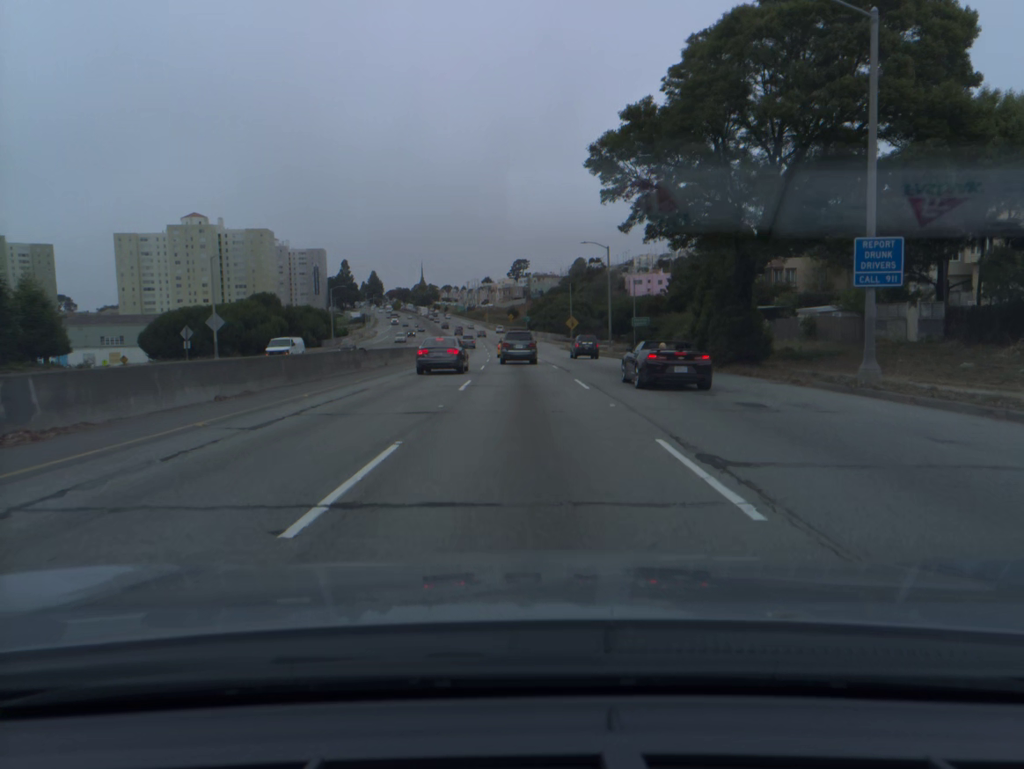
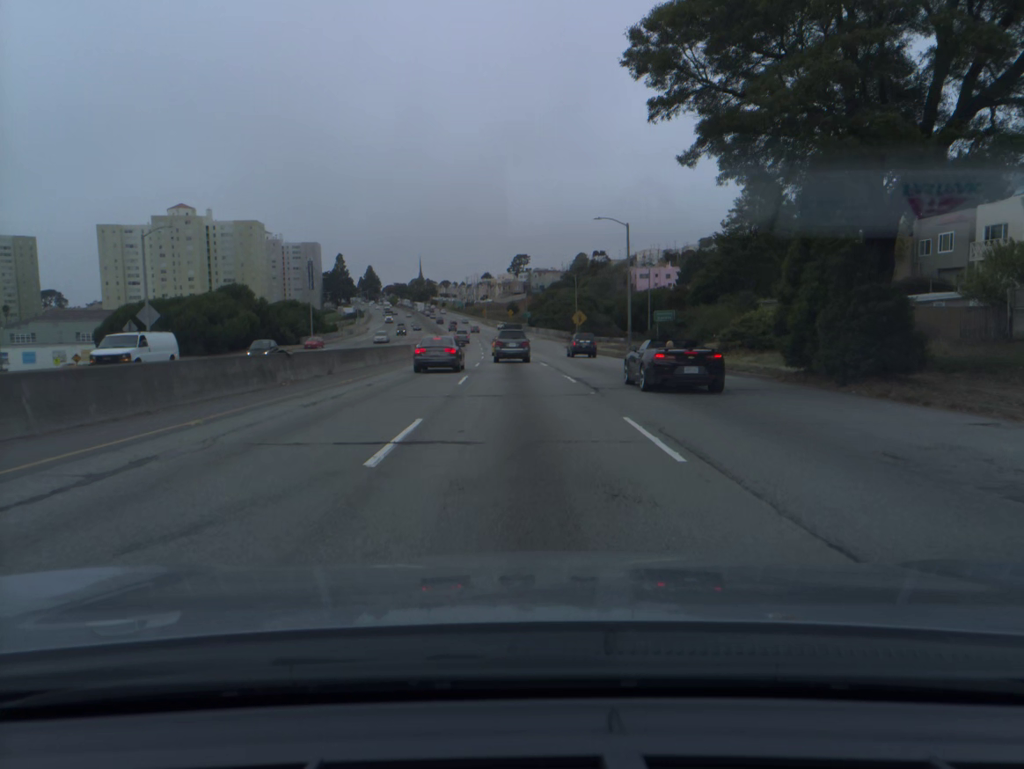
(0.0, +12.0) m; 0°
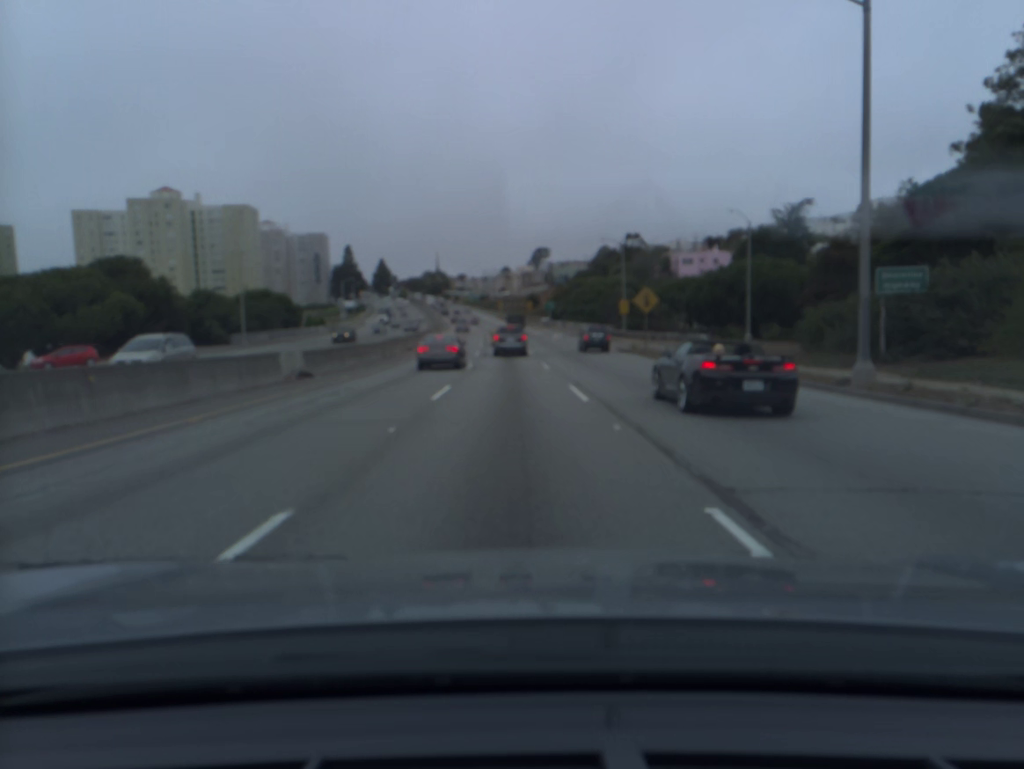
(-0.3, +36.0) m; -2°
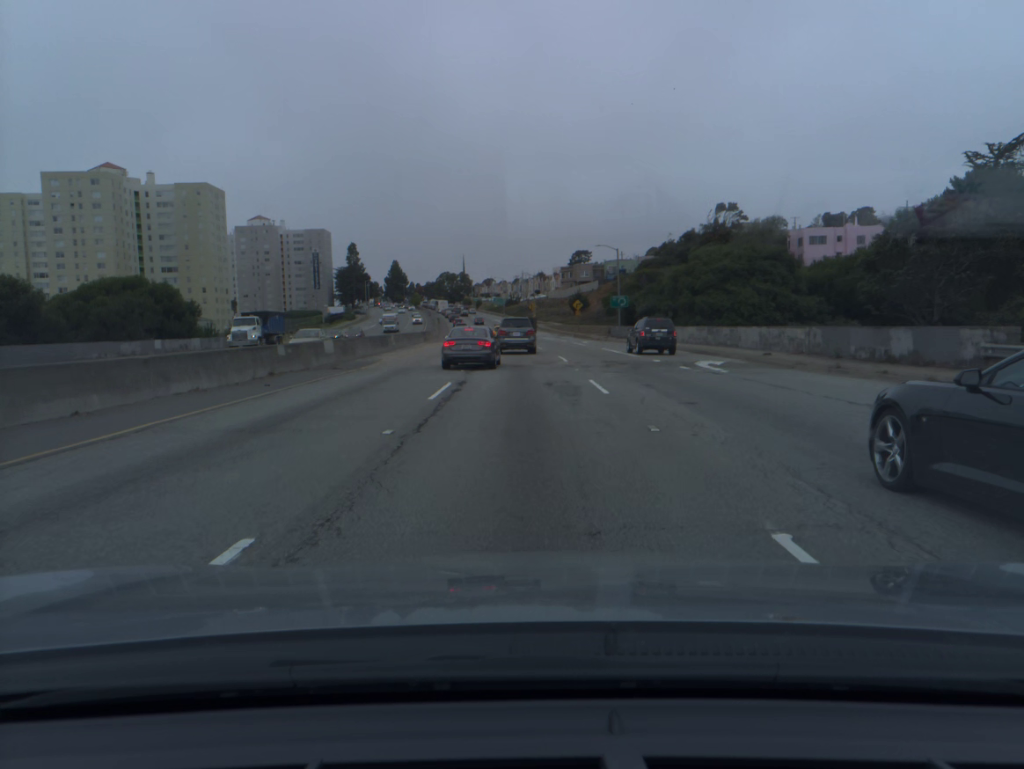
(-1.4, +59.9) m; -2°
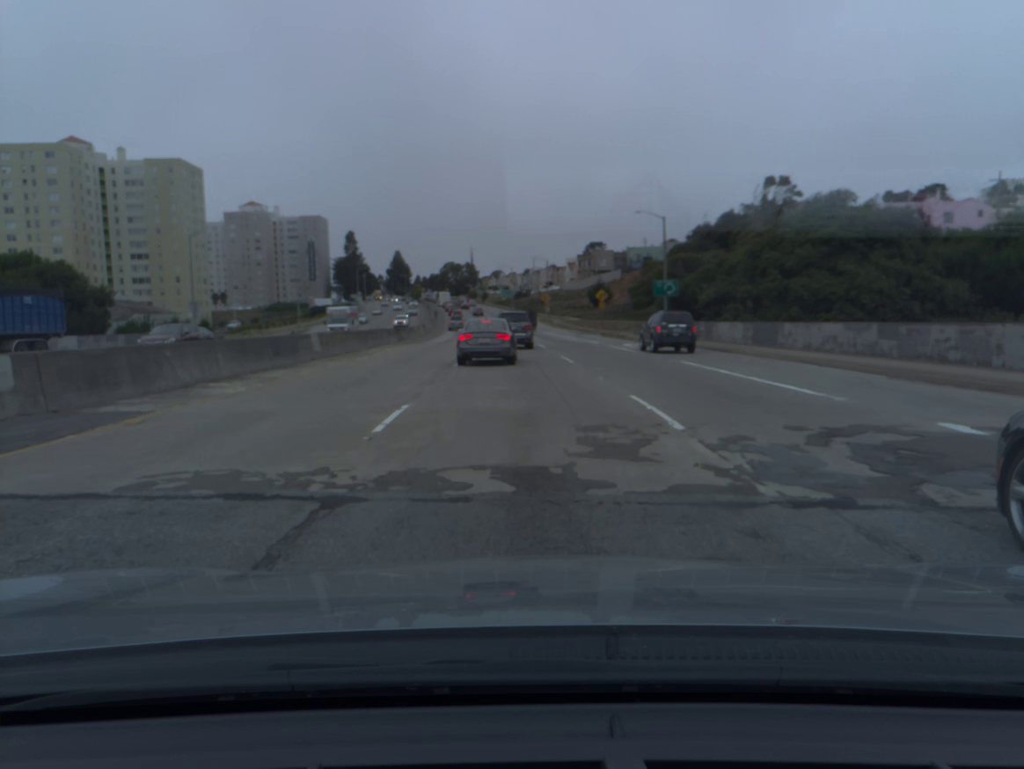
(-0.2, +21.2) m; -1°
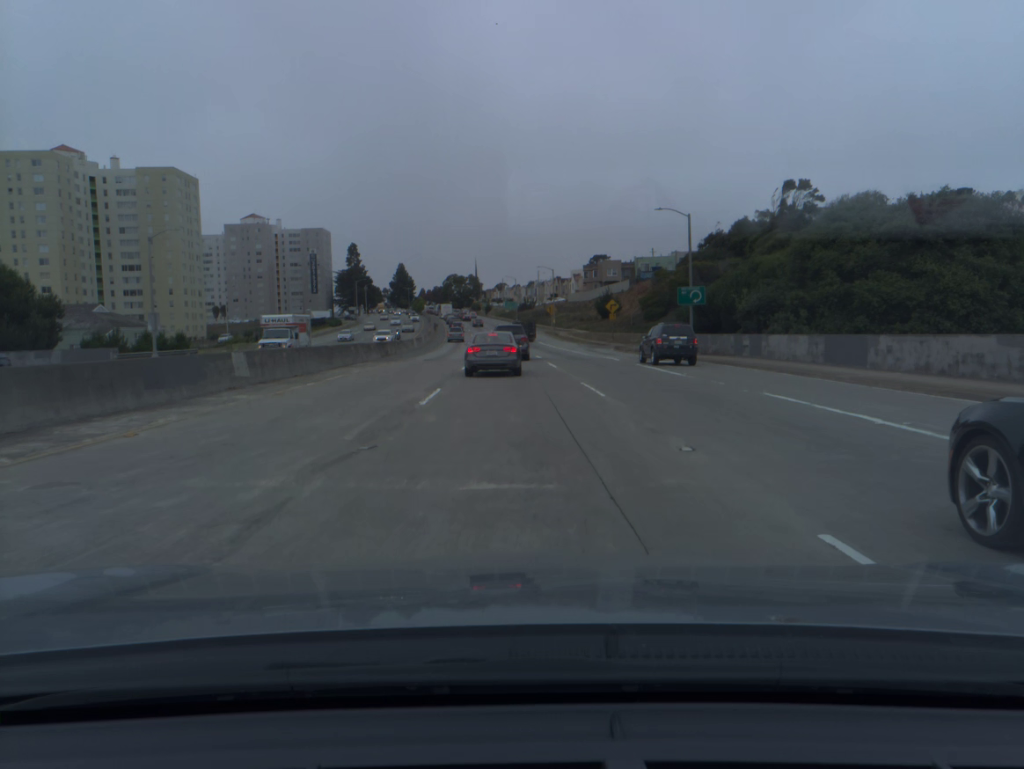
(0.0, +9.0) m; 0°
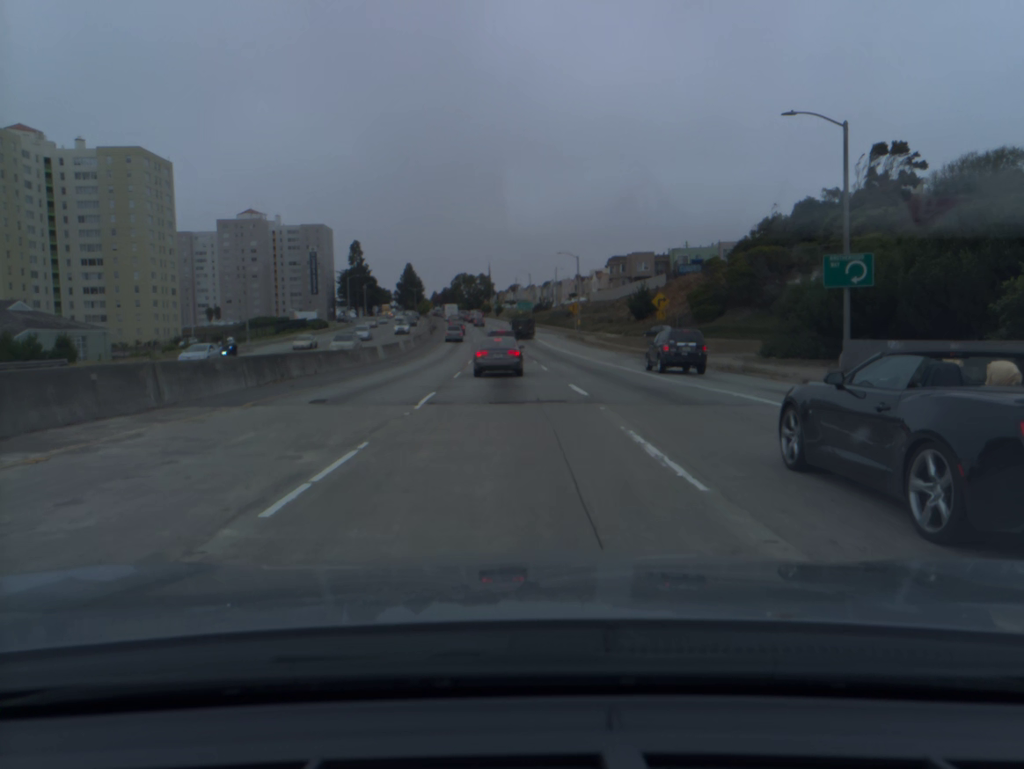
(-0.2, +24.2) m; -1°
